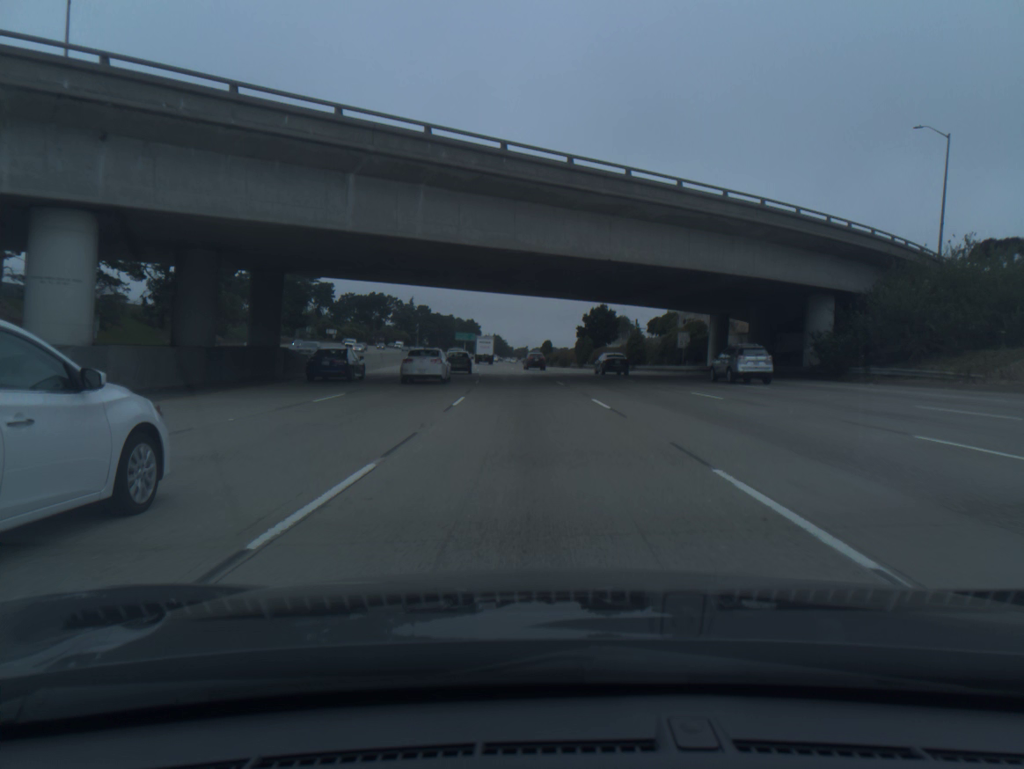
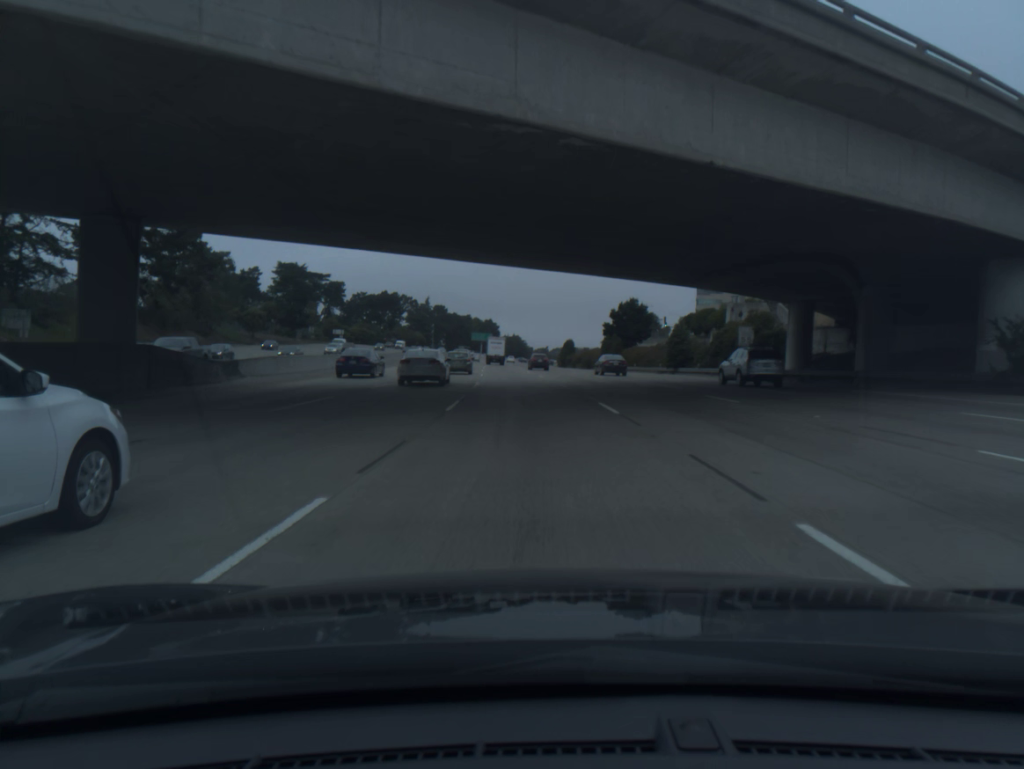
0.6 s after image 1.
(-0.2, +16.1) m; -1°
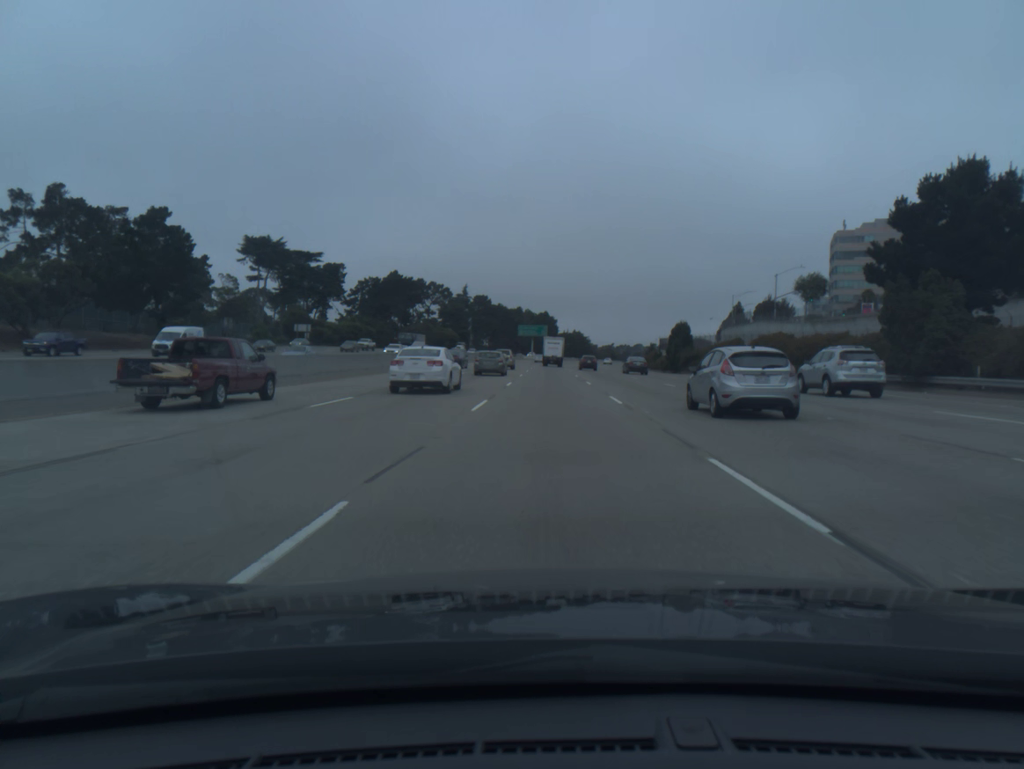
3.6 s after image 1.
(-4.1, +82.7) m; -4°
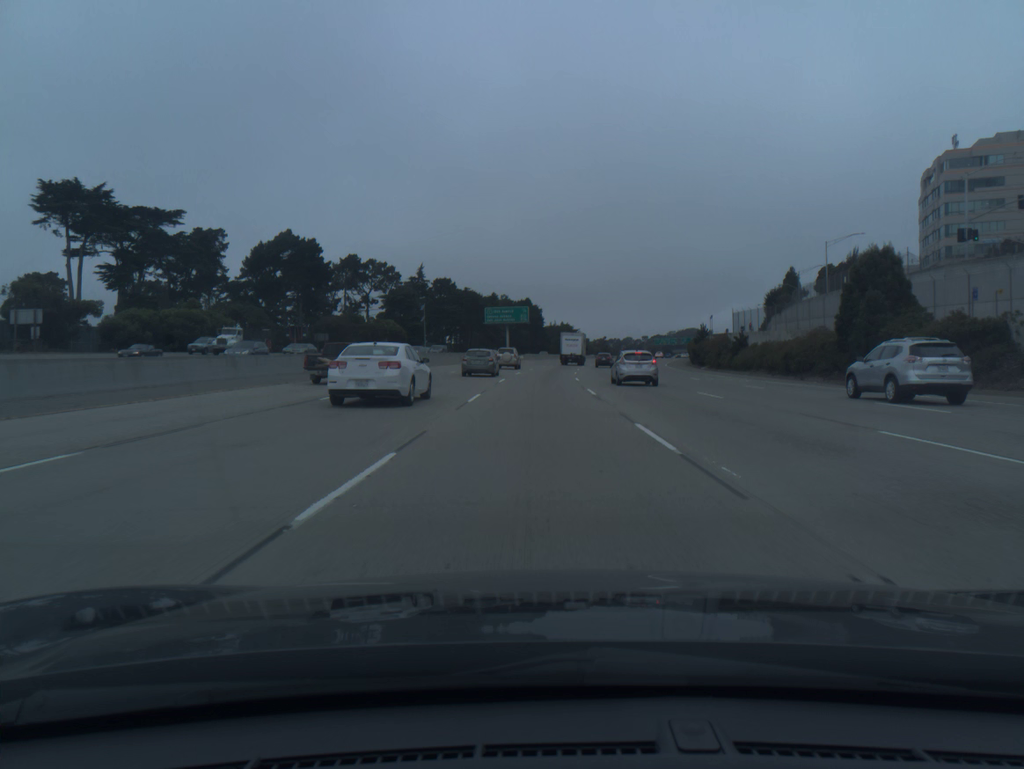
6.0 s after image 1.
(+0.8, +68.5) m; +1°
